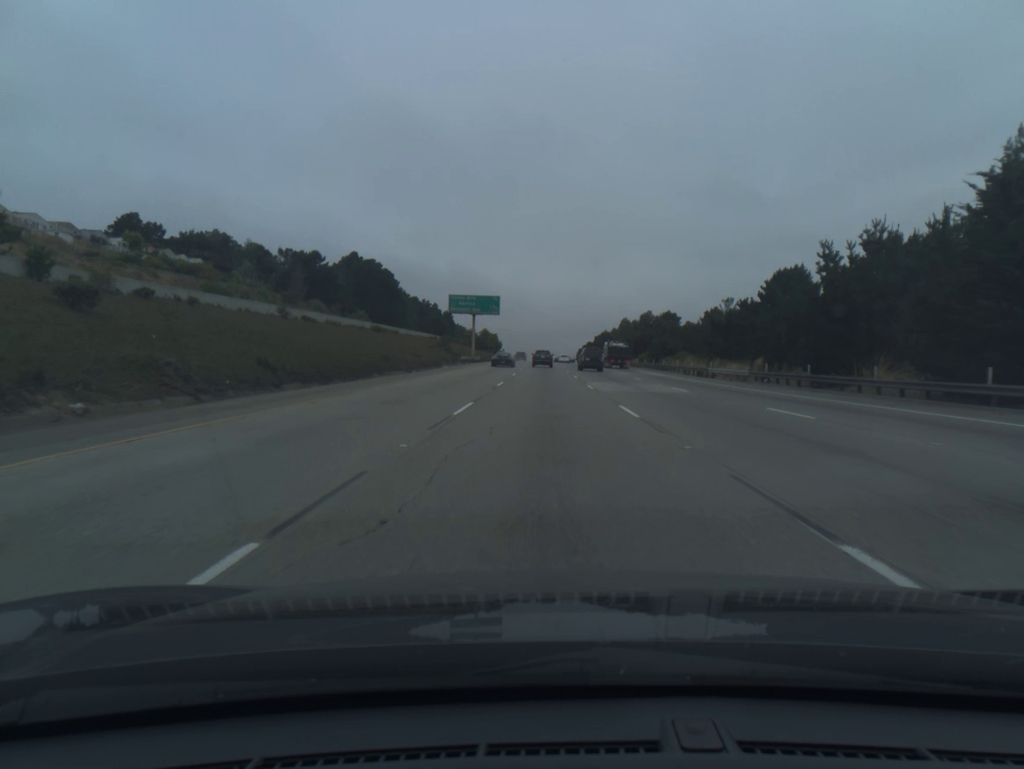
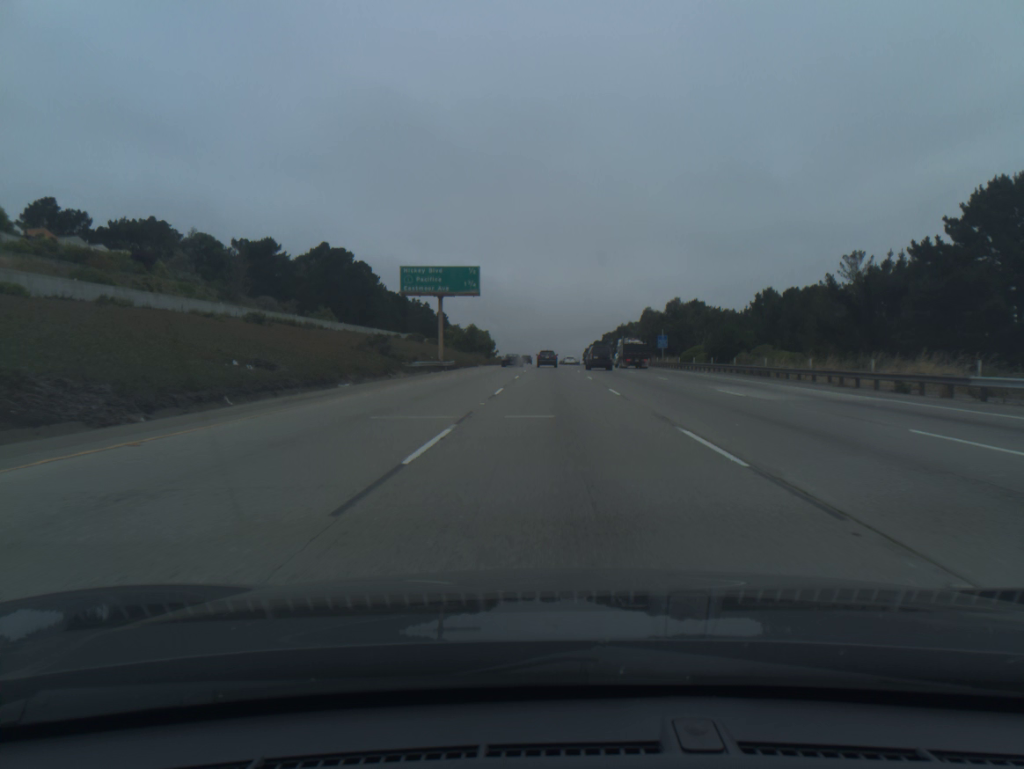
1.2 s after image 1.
(-0.2, +36.3) m; 0°
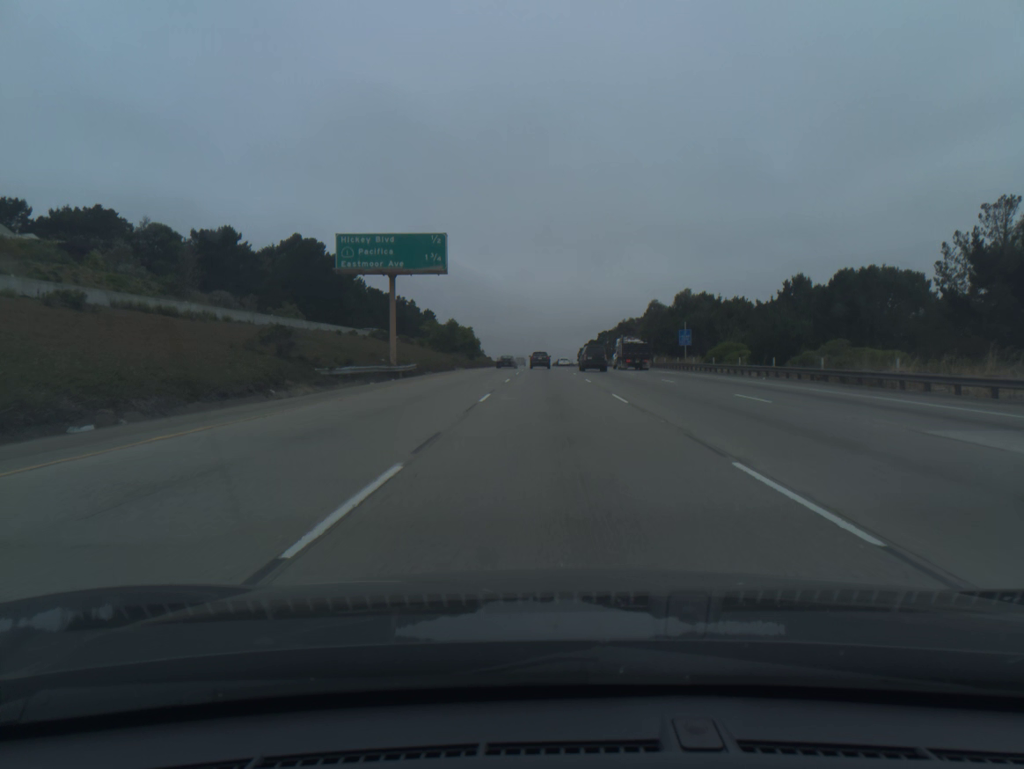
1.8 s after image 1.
(+0.1, +18.2) m; 0°
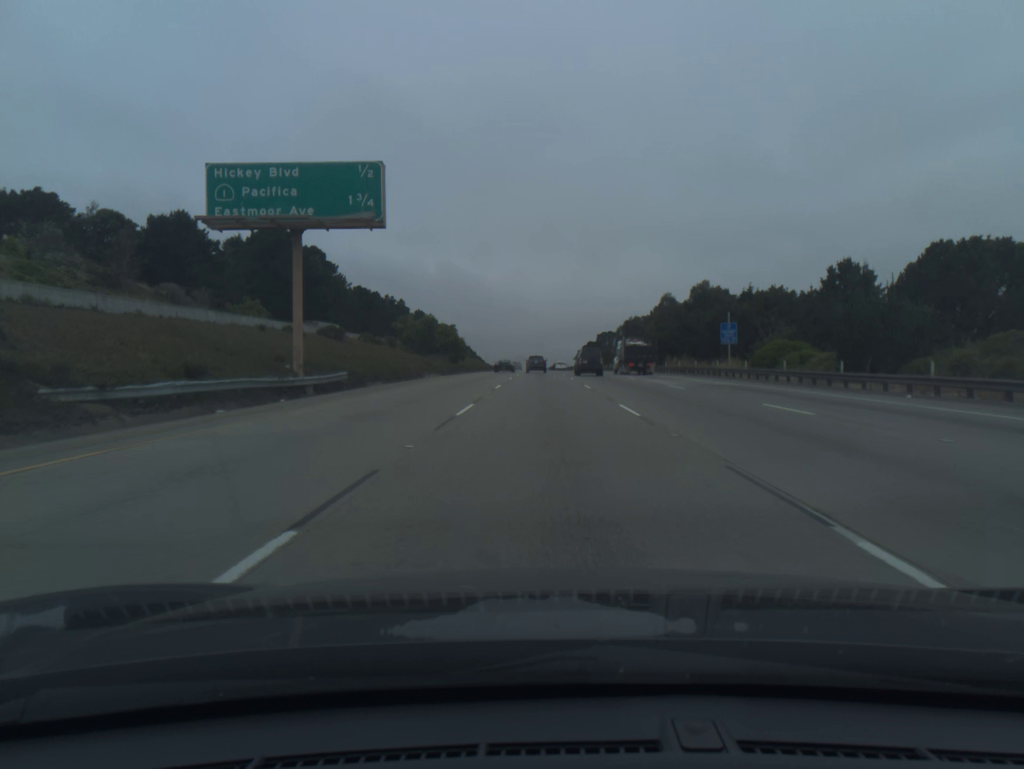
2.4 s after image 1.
(+0.1, +18.3) m; 0°
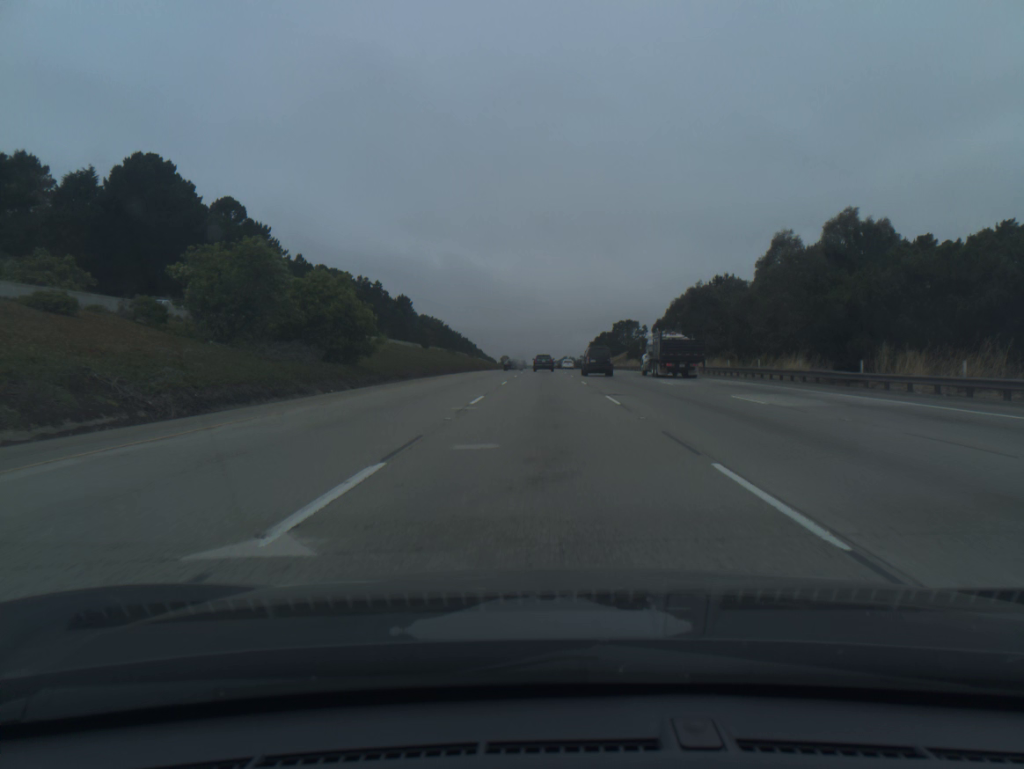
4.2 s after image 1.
(-0.2, +54.9) m; 0°
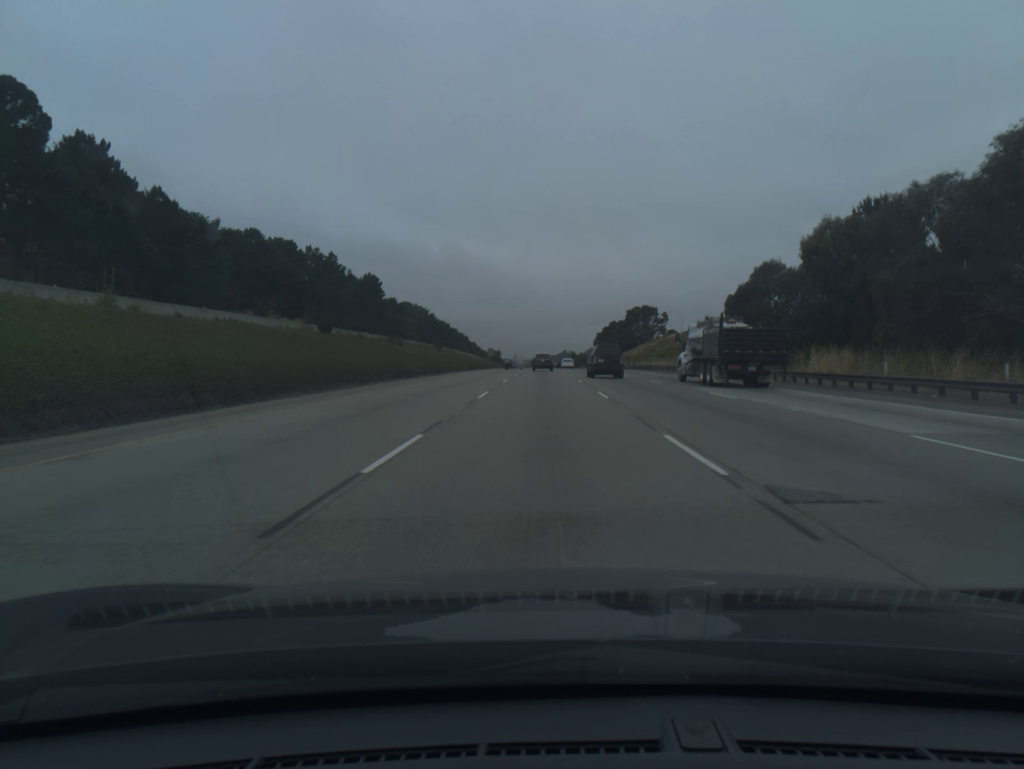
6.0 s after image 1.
(0.0, +55.4) m; 0°
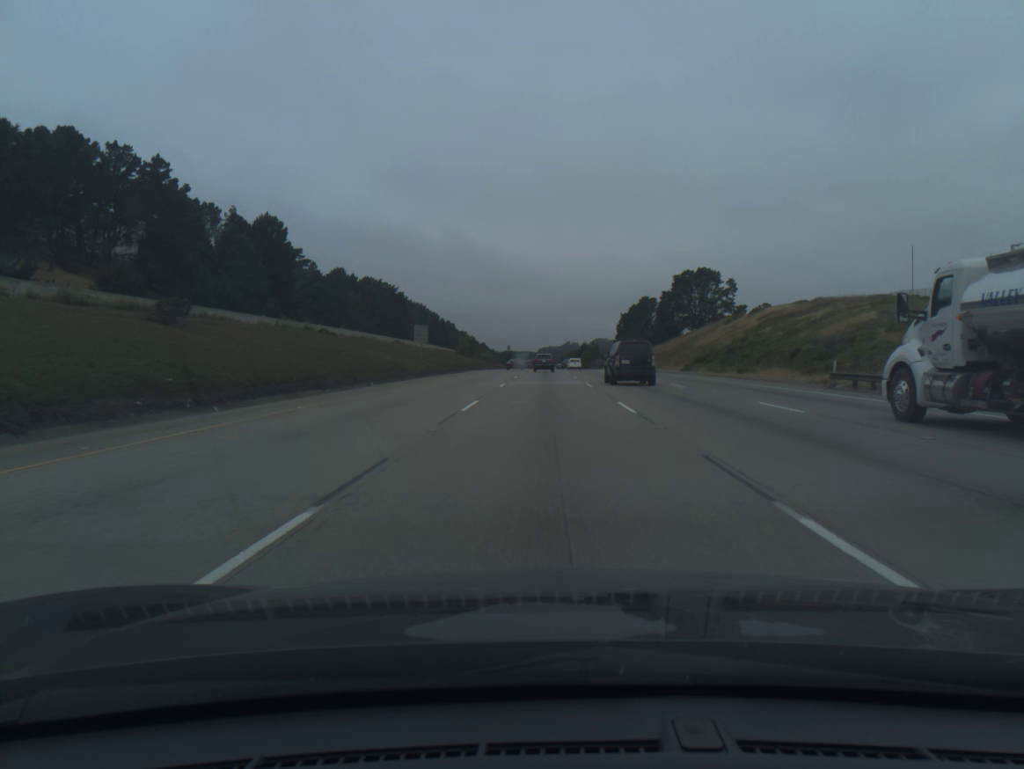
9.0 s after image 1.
(0.0, +93.2) m; 0°
